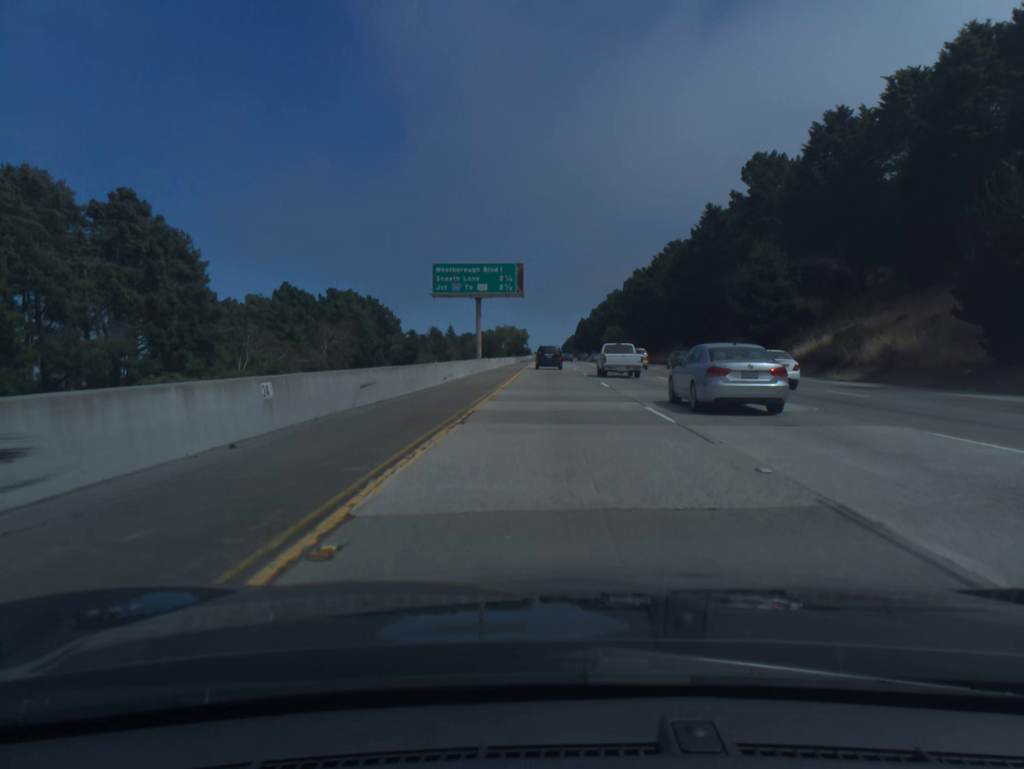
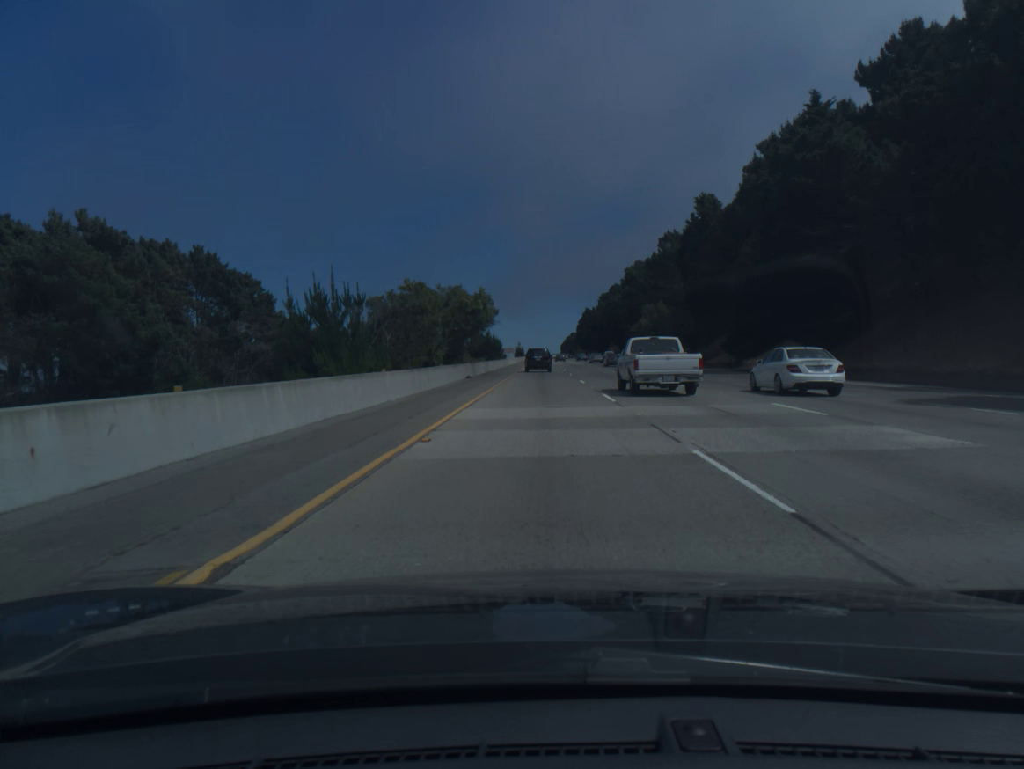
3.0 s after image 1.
(+0.6, +95.7) m; 0°
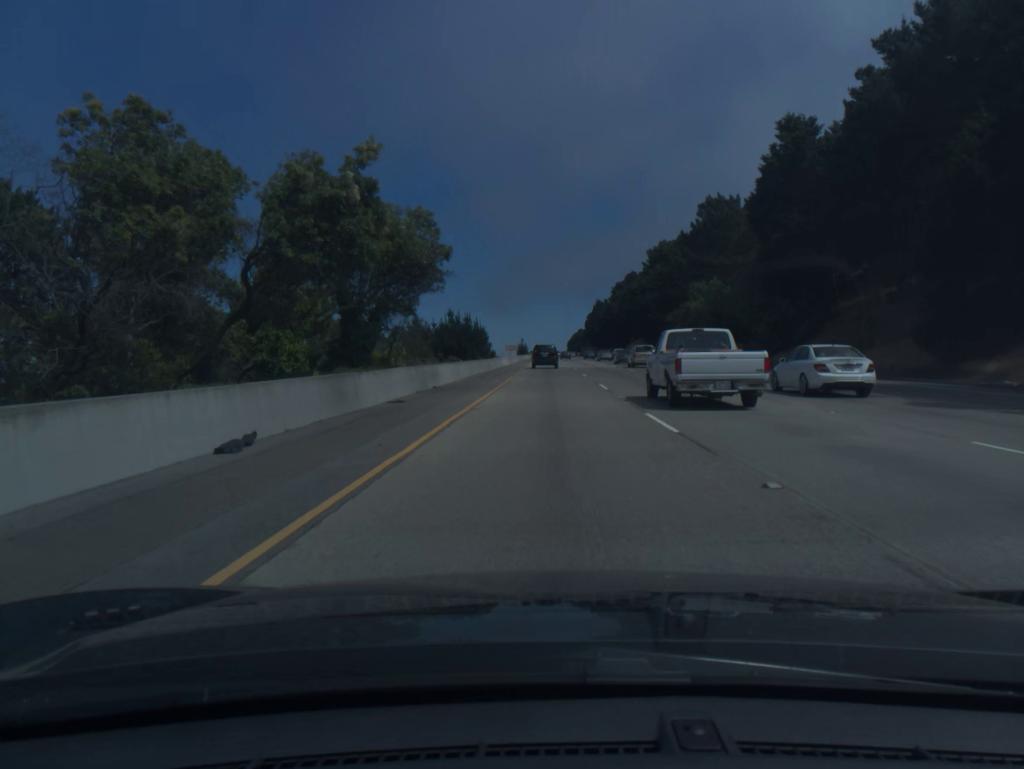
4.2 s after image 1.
(-0.2, +37.9) m; 0°
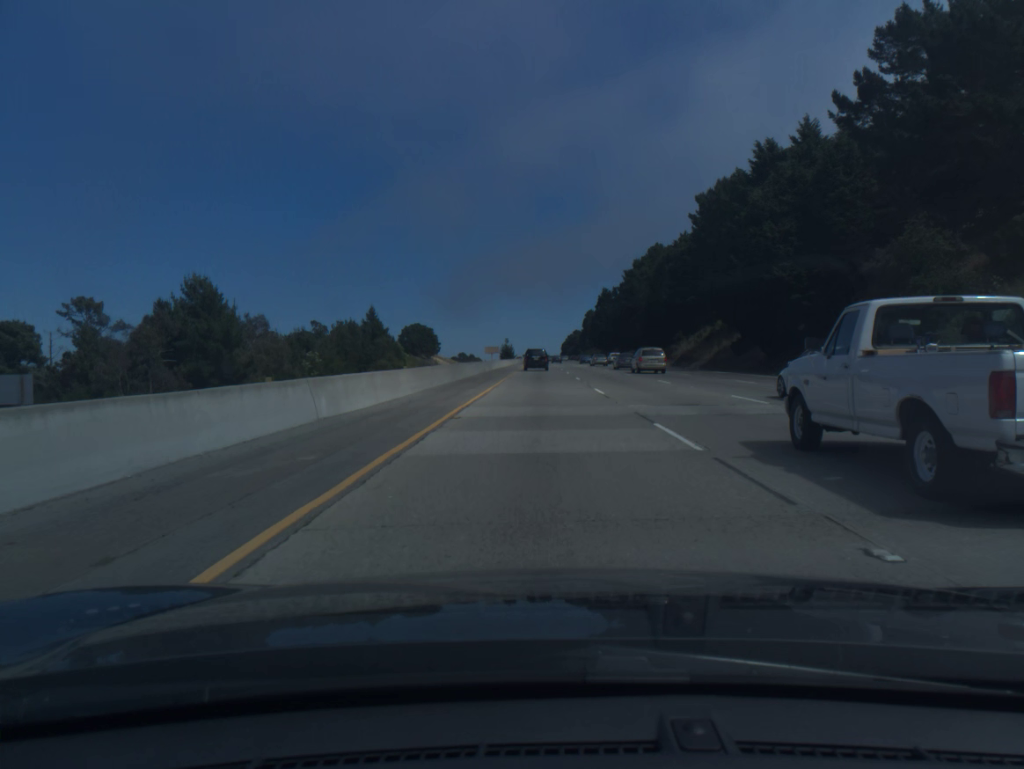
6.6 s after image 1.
(+0.5, +75.2) m; +1°
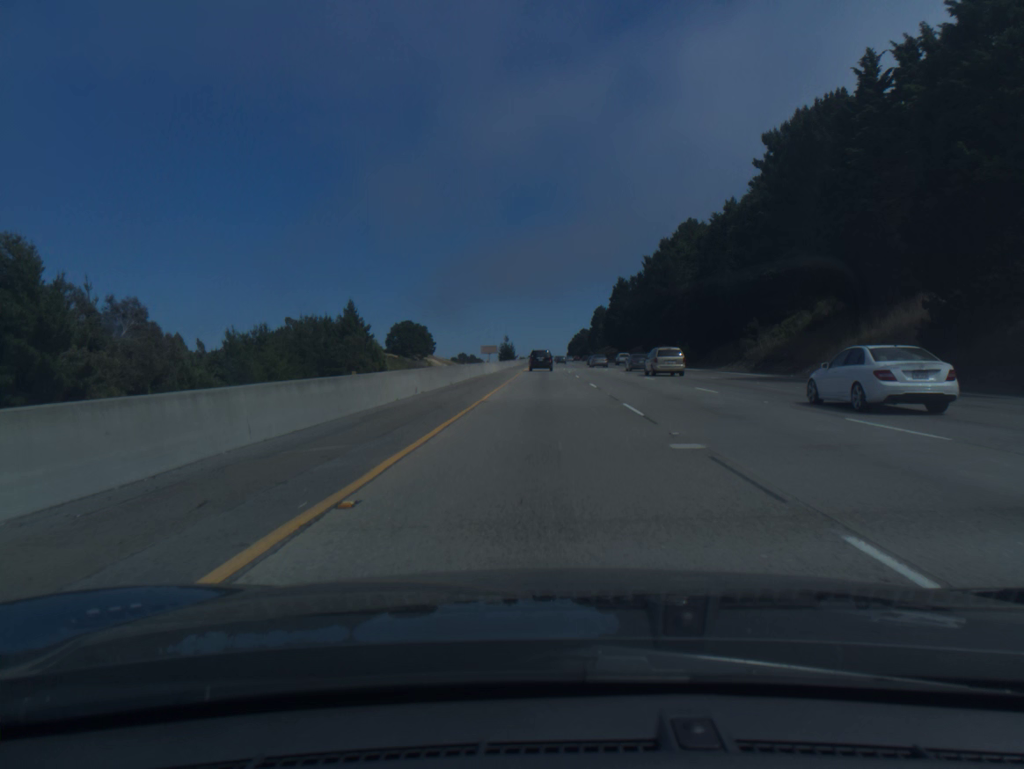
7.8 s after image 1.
(-0.1, +37.7) m; 0°
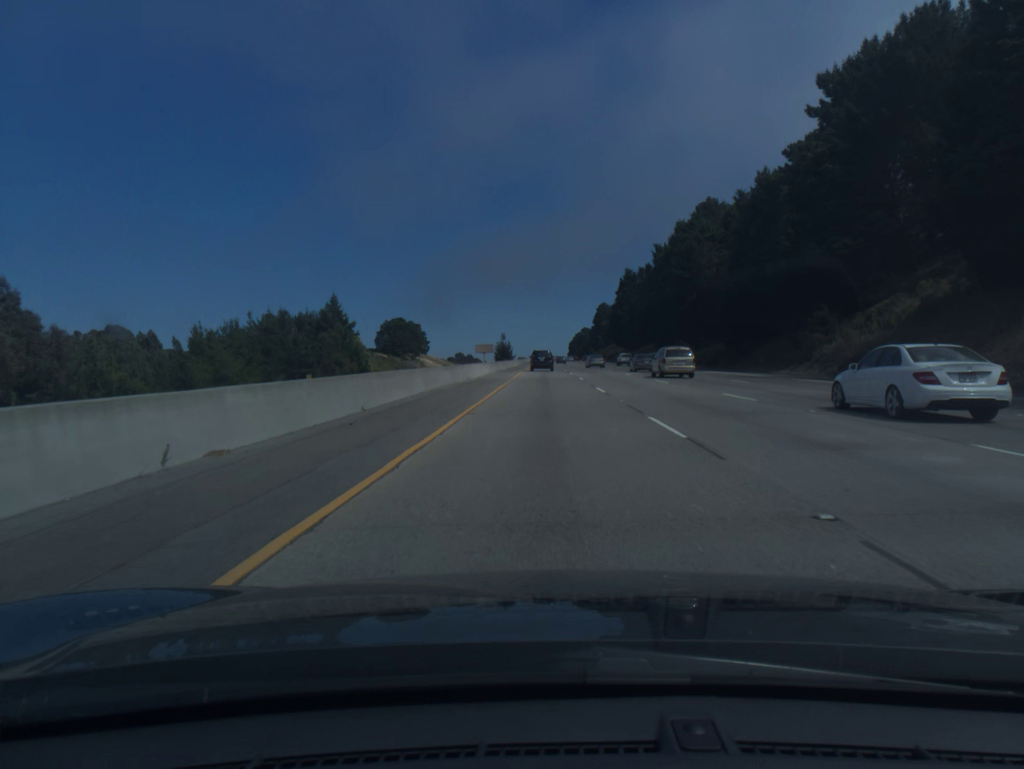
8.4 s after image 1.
(0.0, +19.0) m; 0°
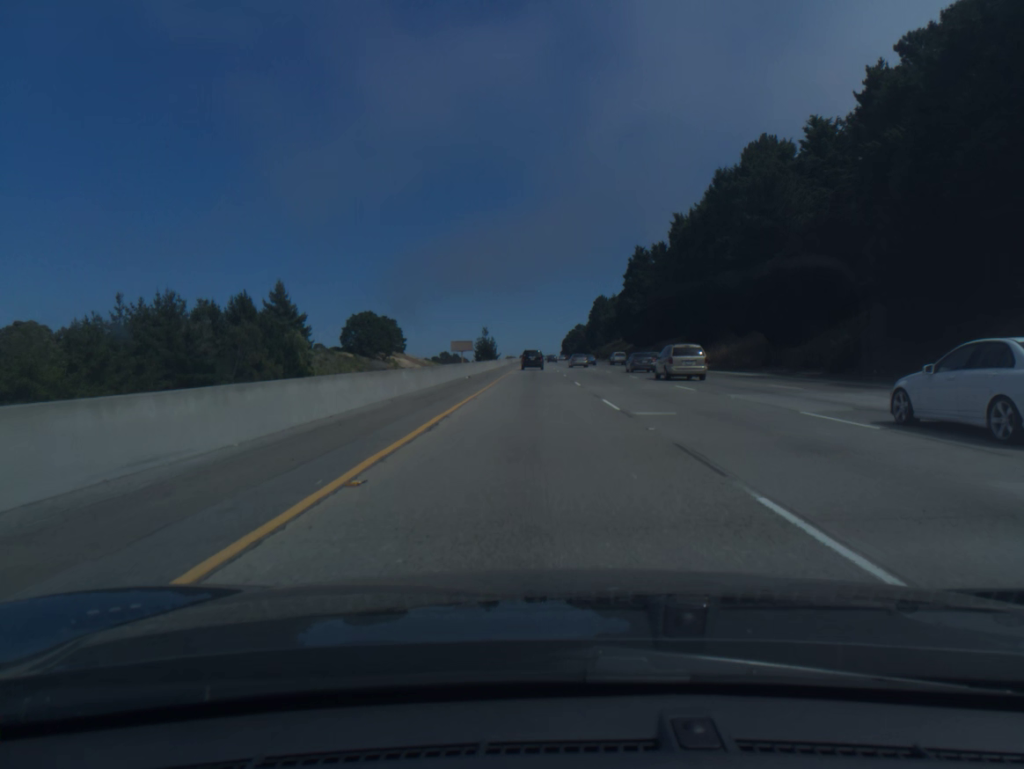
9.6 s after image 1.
(+0.2, +38.1) m; +1°
